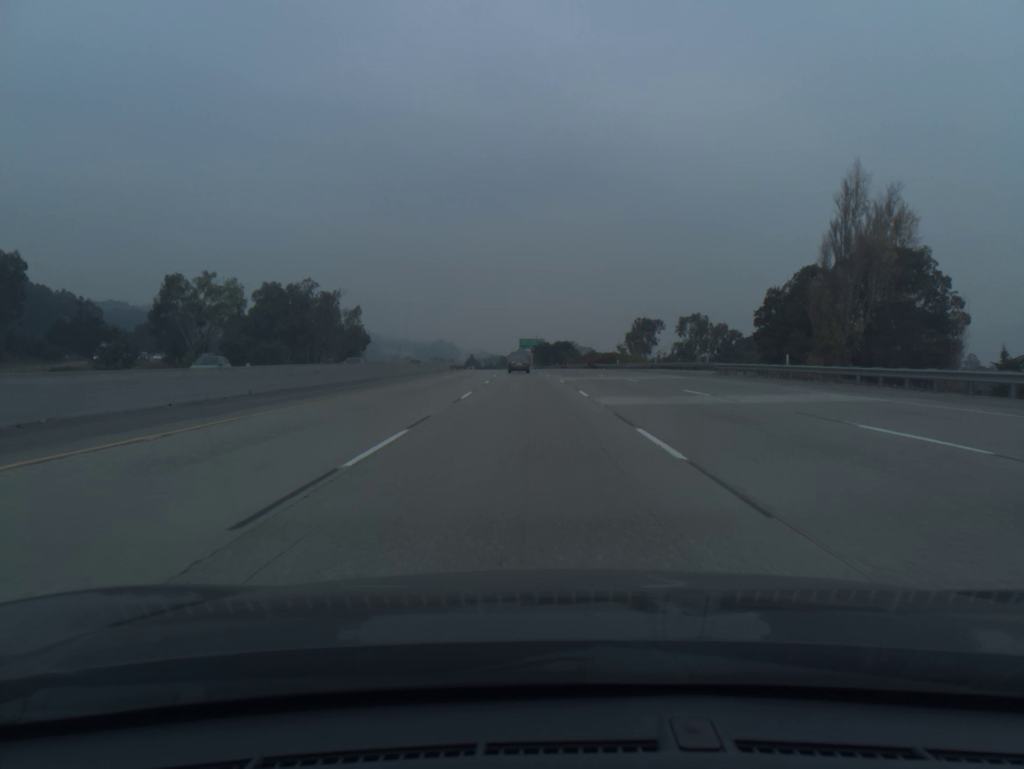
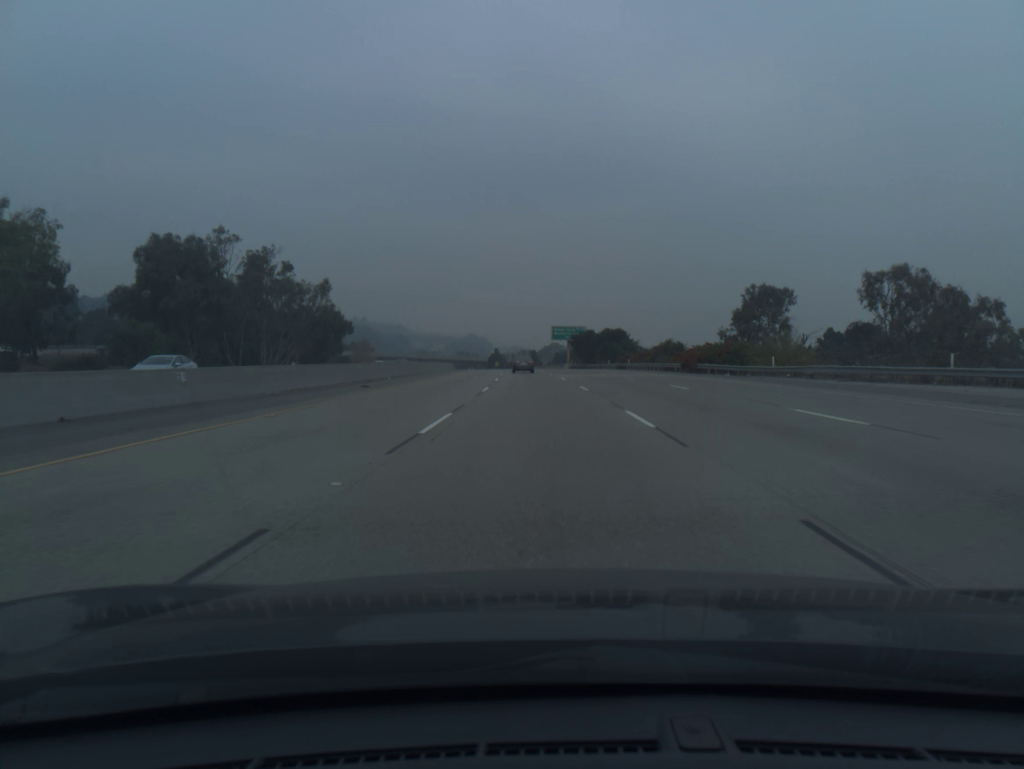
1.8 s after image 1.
(-1.3, +54.2) m; -3°
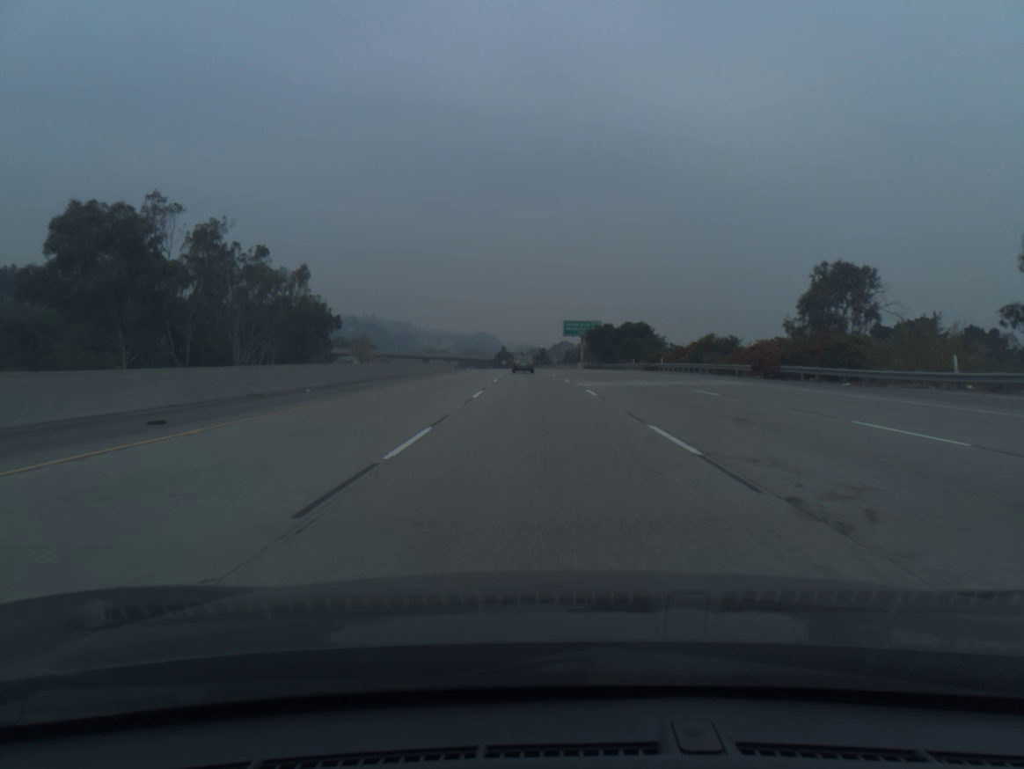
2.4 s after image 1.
(-0.1, +18.1) m; -1°
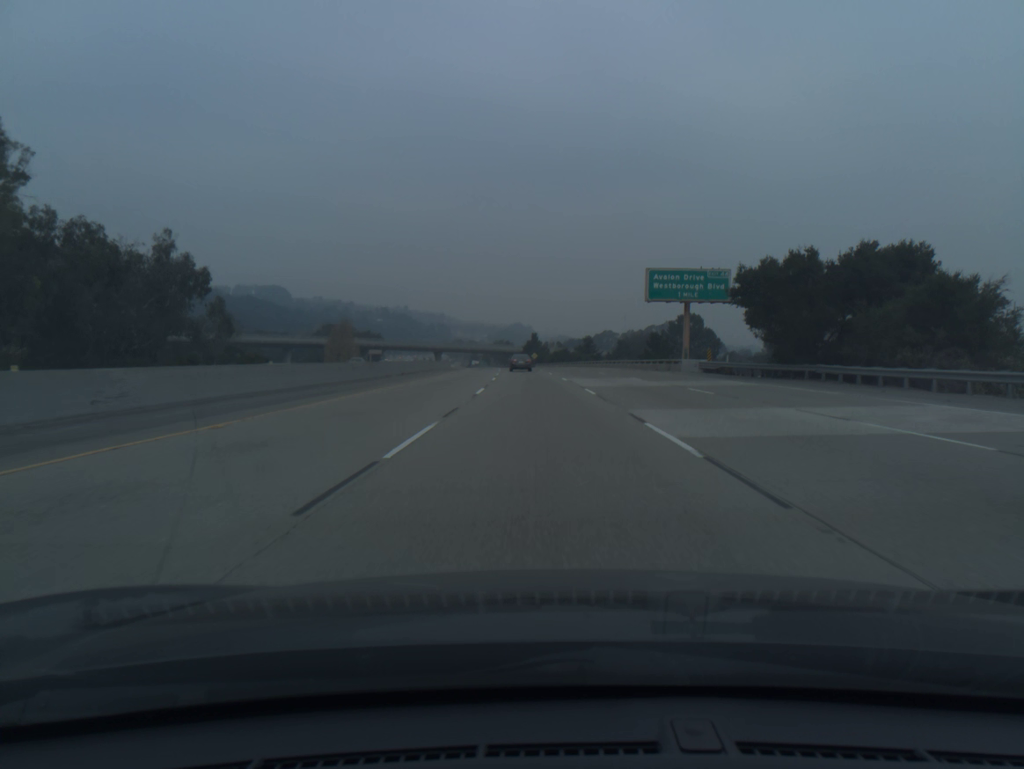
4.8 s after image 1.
(-1.7, +72.4) m; -3°
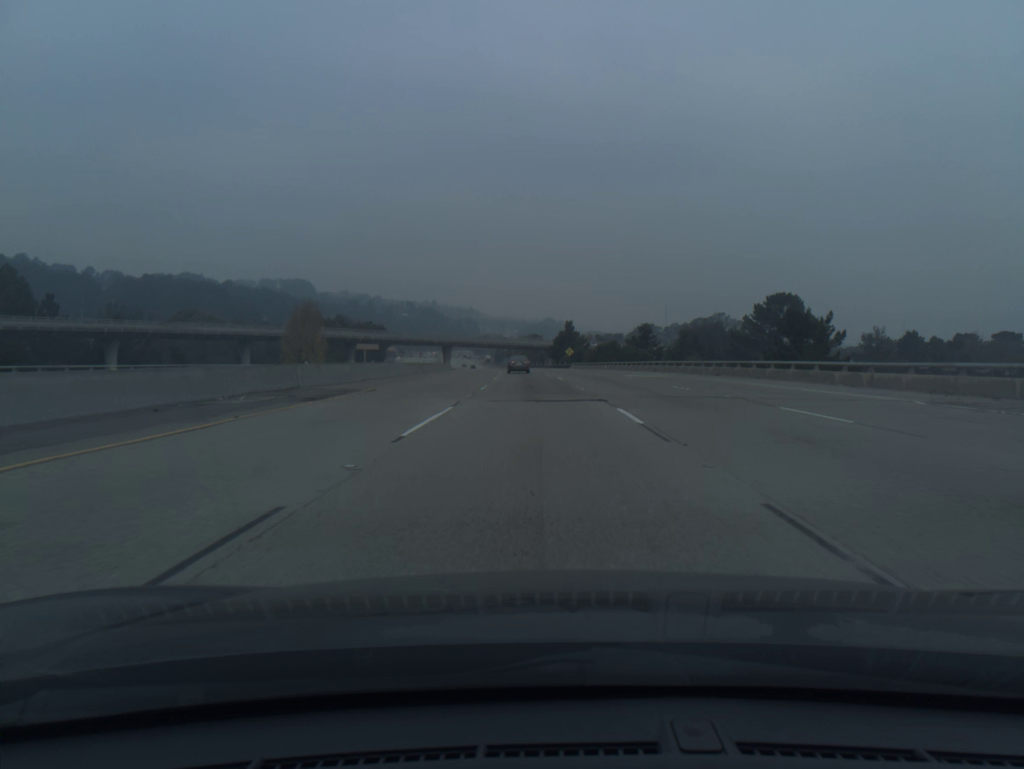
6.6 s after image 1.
(-1.0, +54.2) m; -2°
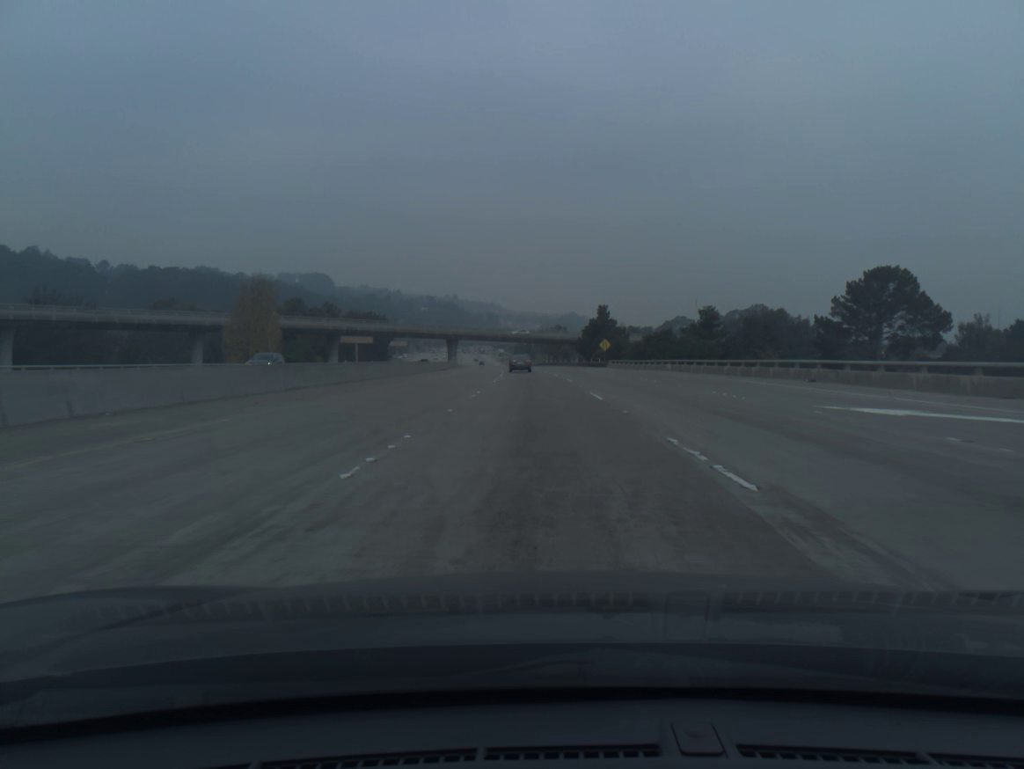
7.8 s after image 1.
(-0.5, +36.1) m; -2°
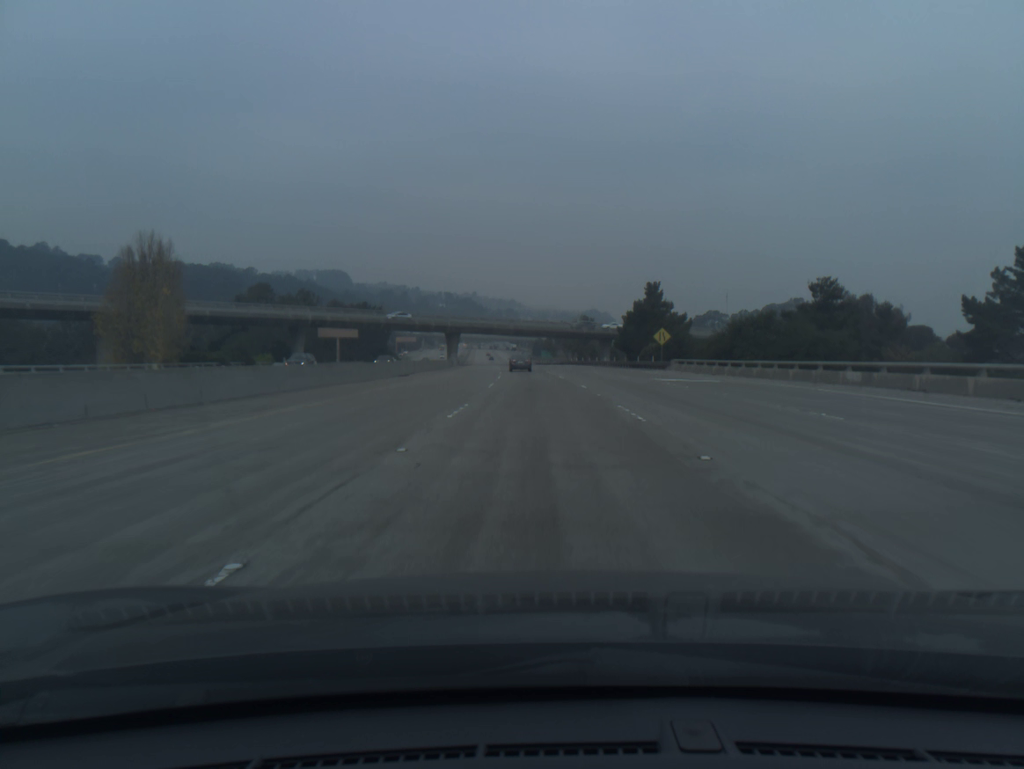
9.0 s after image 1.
(-0.4, +36.1) m; -1°
